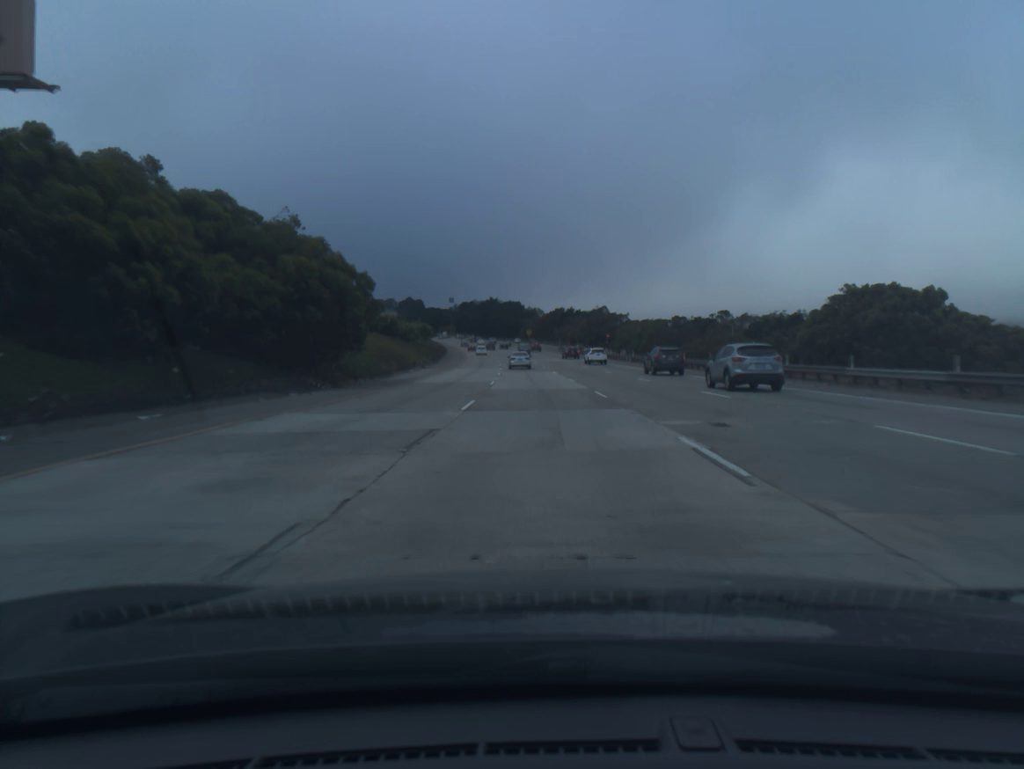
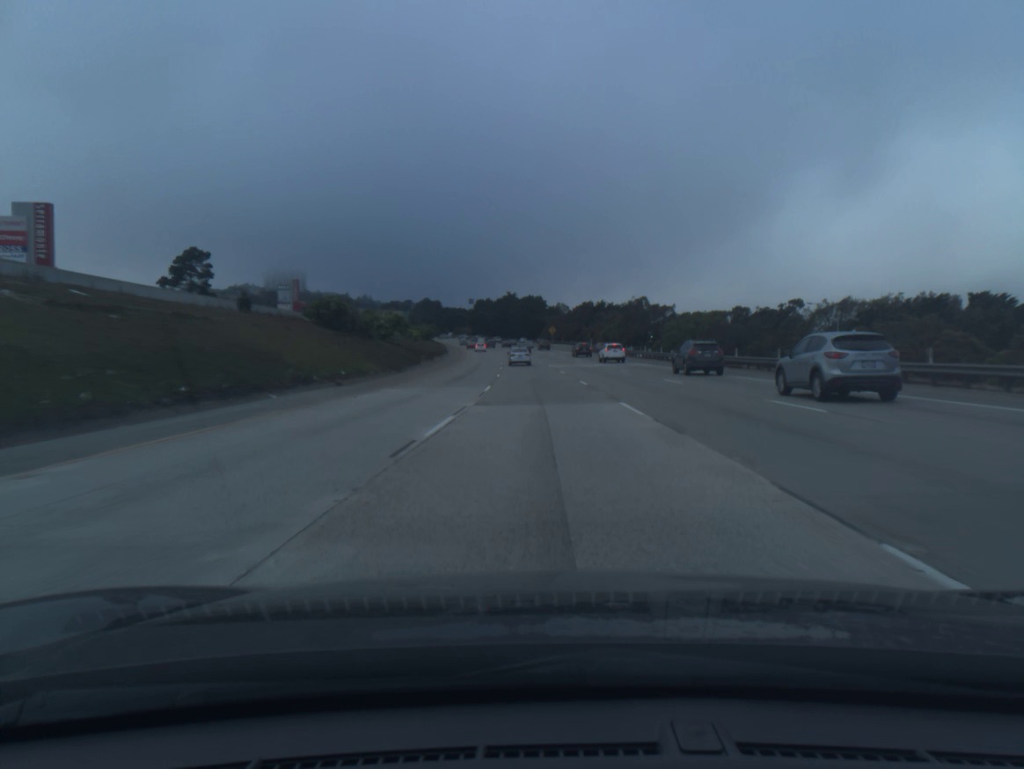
(-0.5, +36.0) m; -2°
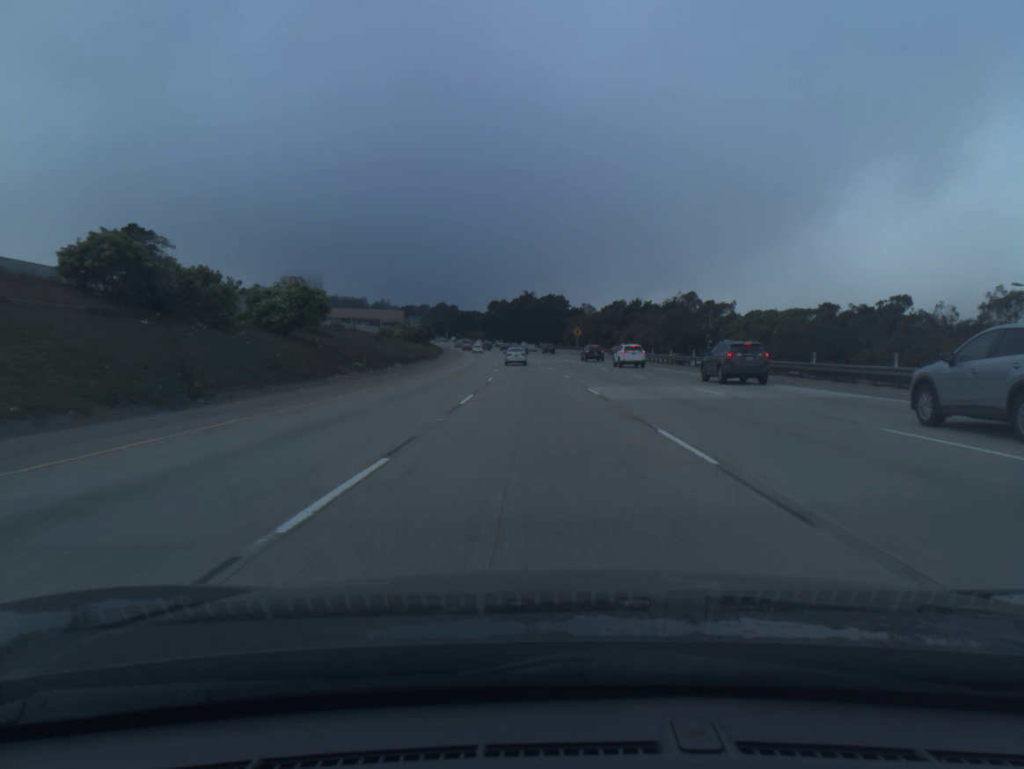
(-0.5, +36.0) m; -2°
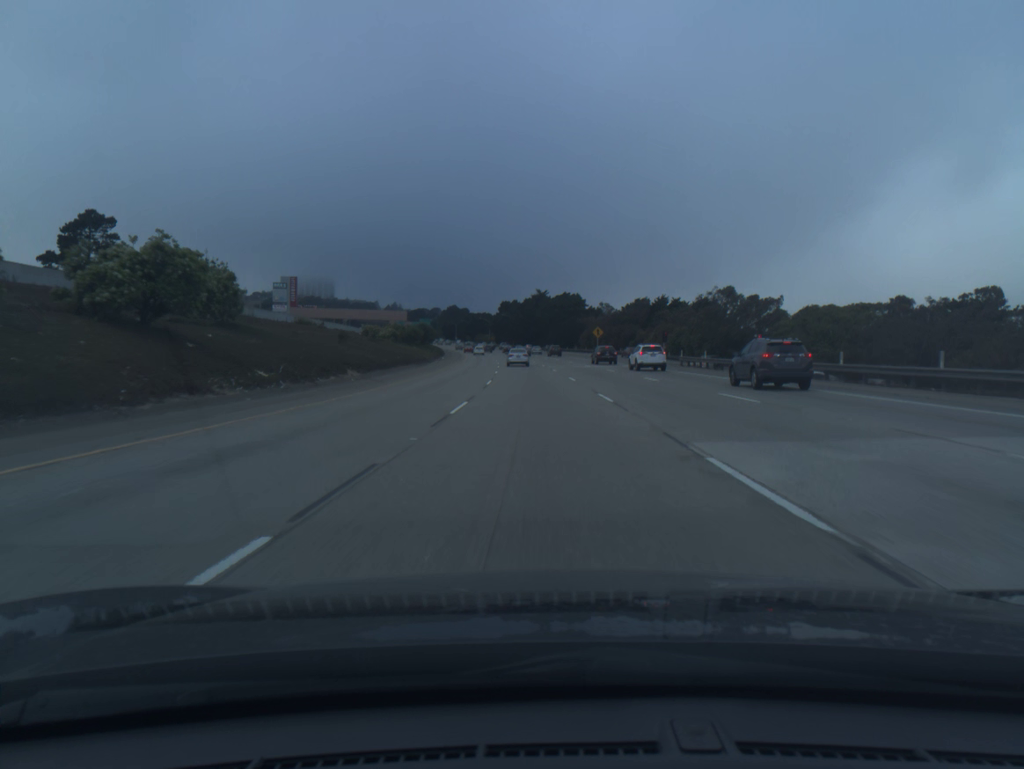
(-0.2, +17.9) m; -1°
